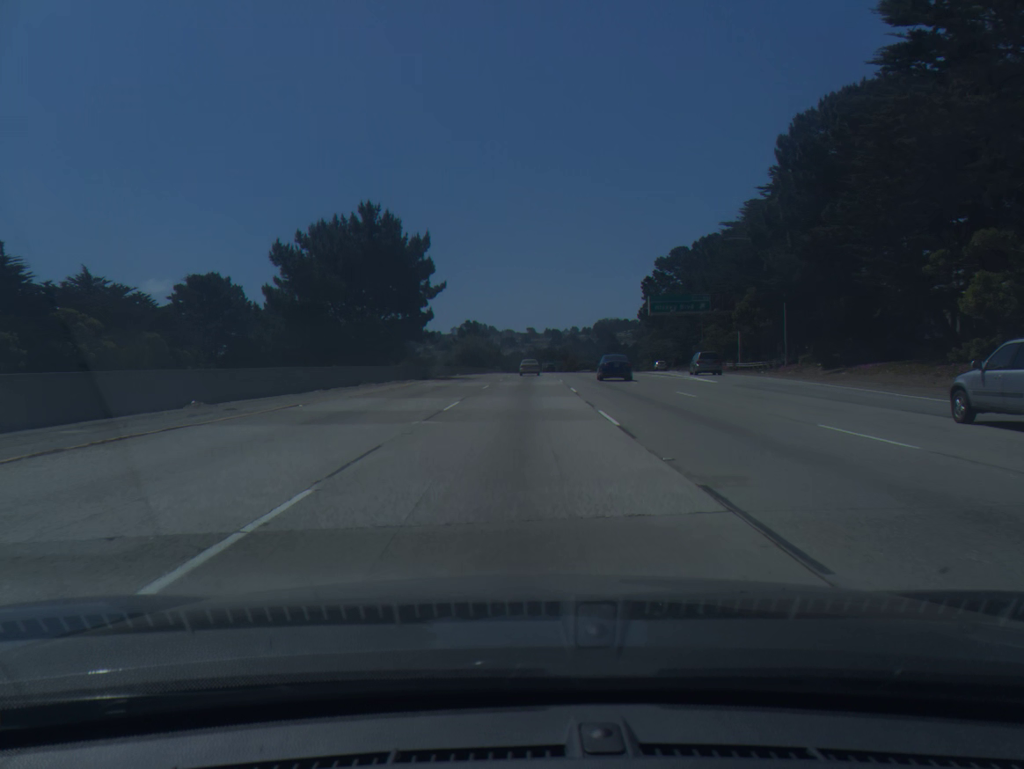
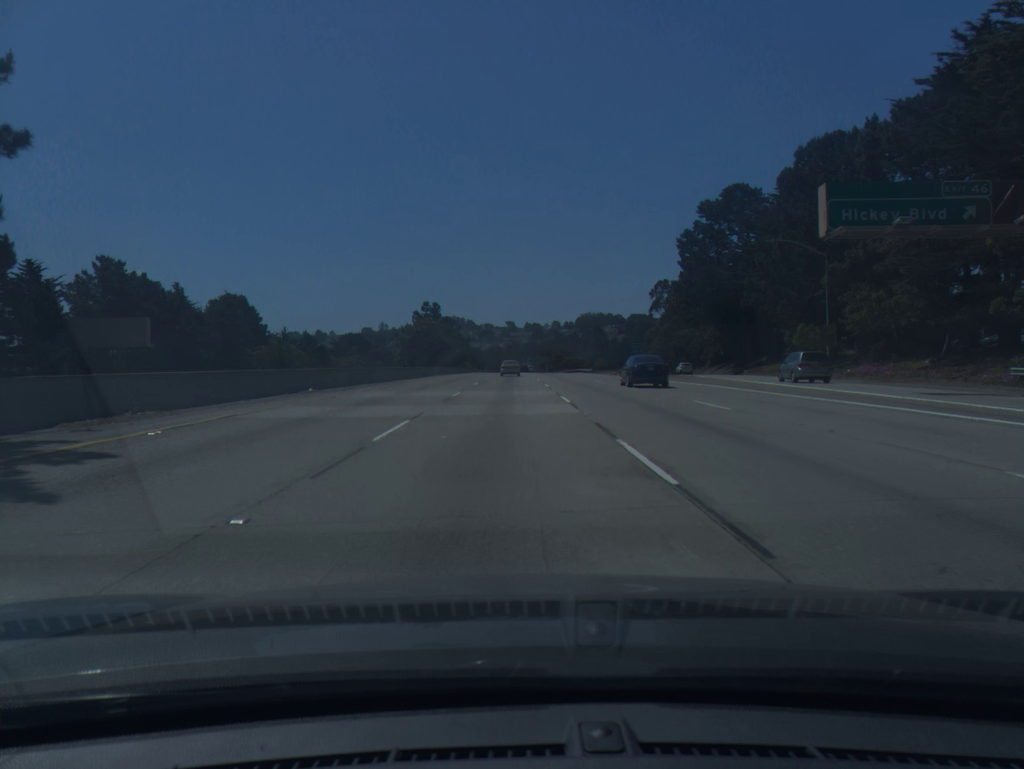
(+1.0, +50.7) m; +2°
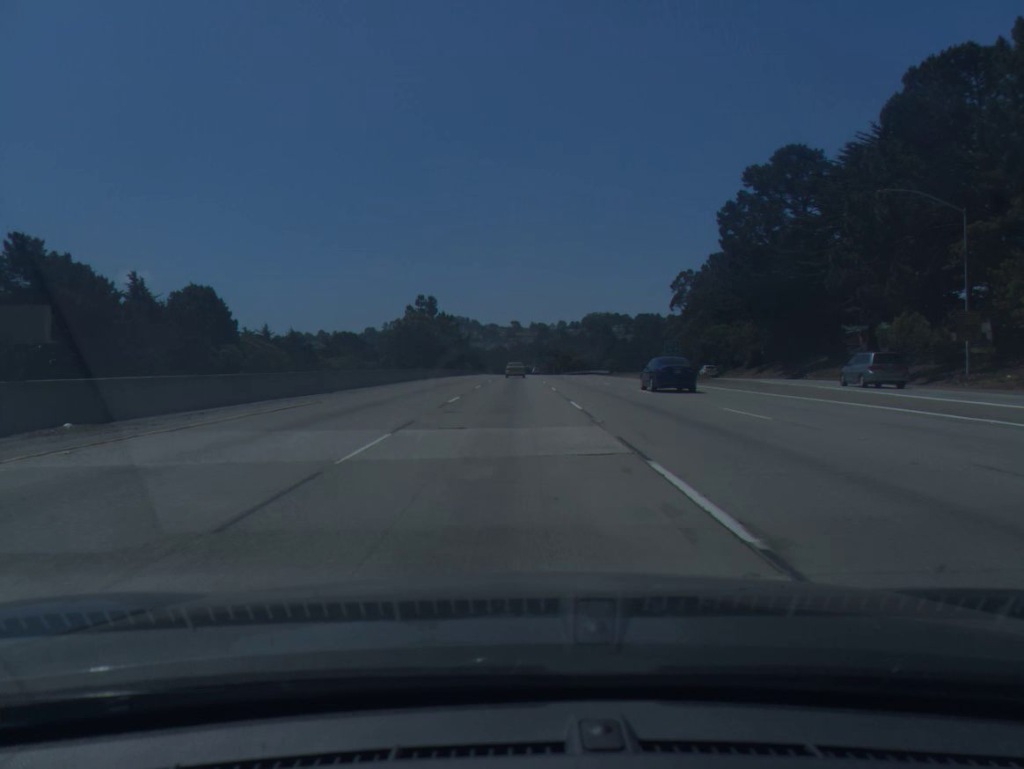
(0.0, +17.1) m; 0°
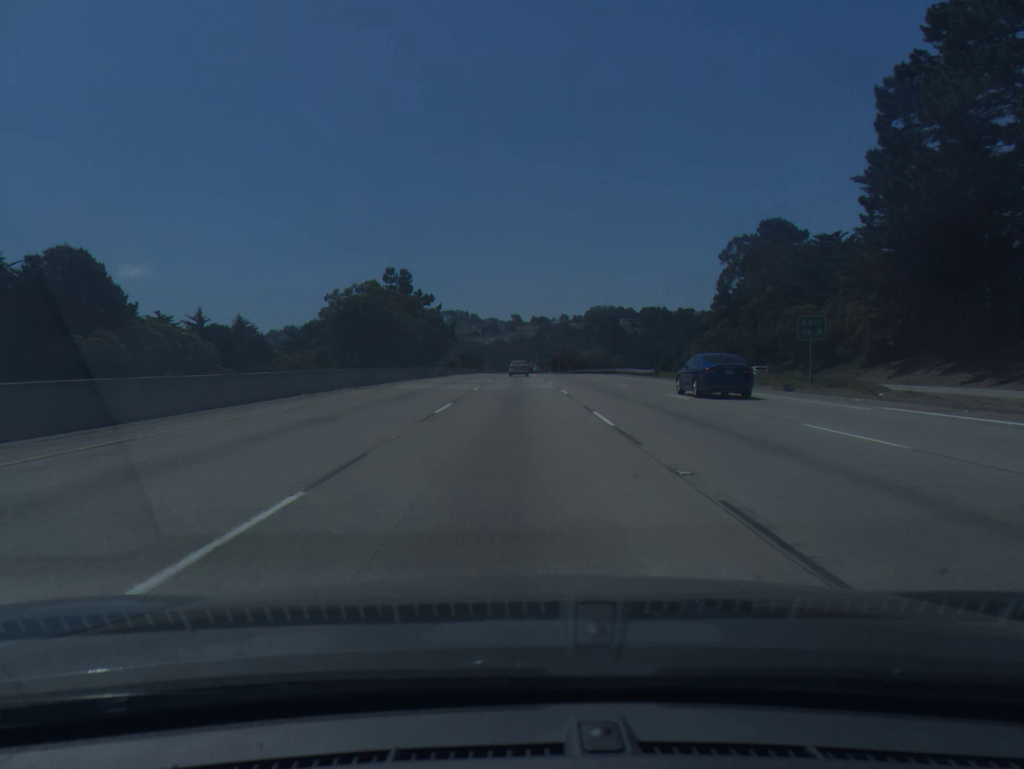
(0.0, +34.7) m; 0°
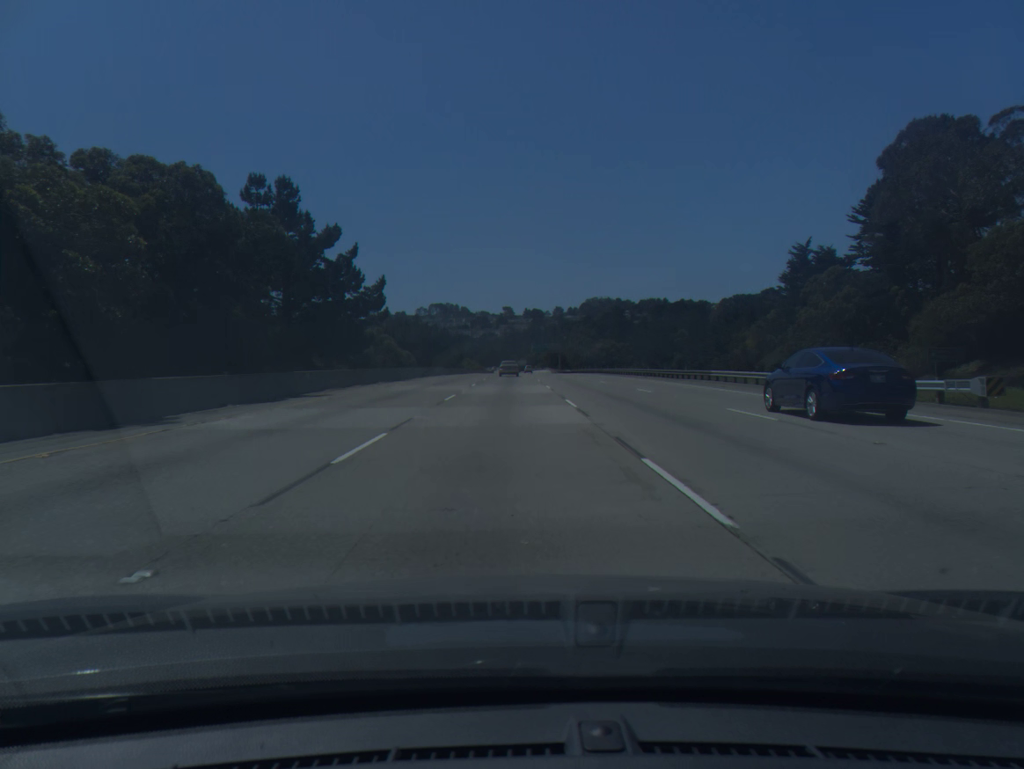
(+0.3, +53.1) m; +1°
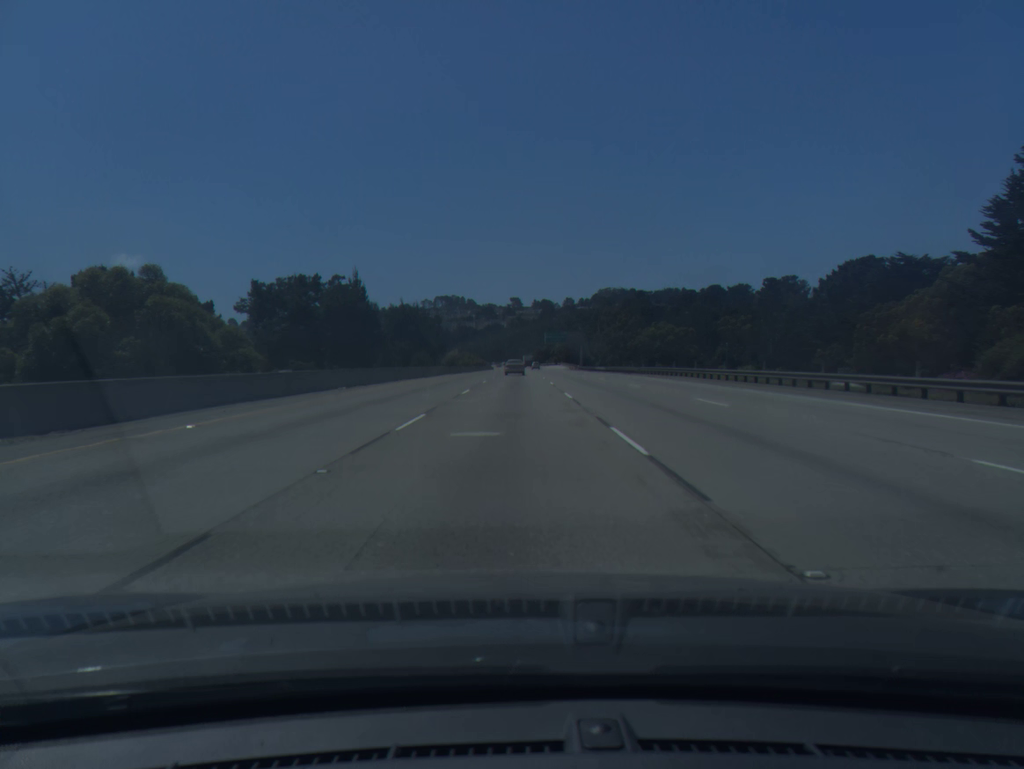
(-0.3, +54.4) m; -1°
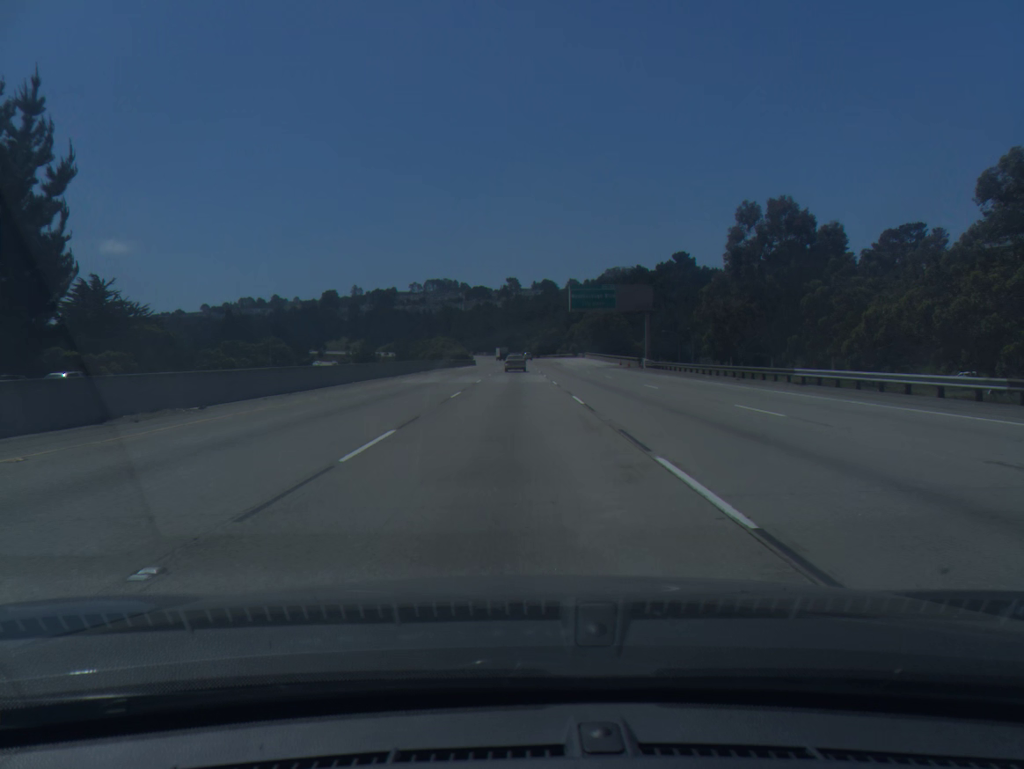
(+0.3, +92.2) m; 0°
